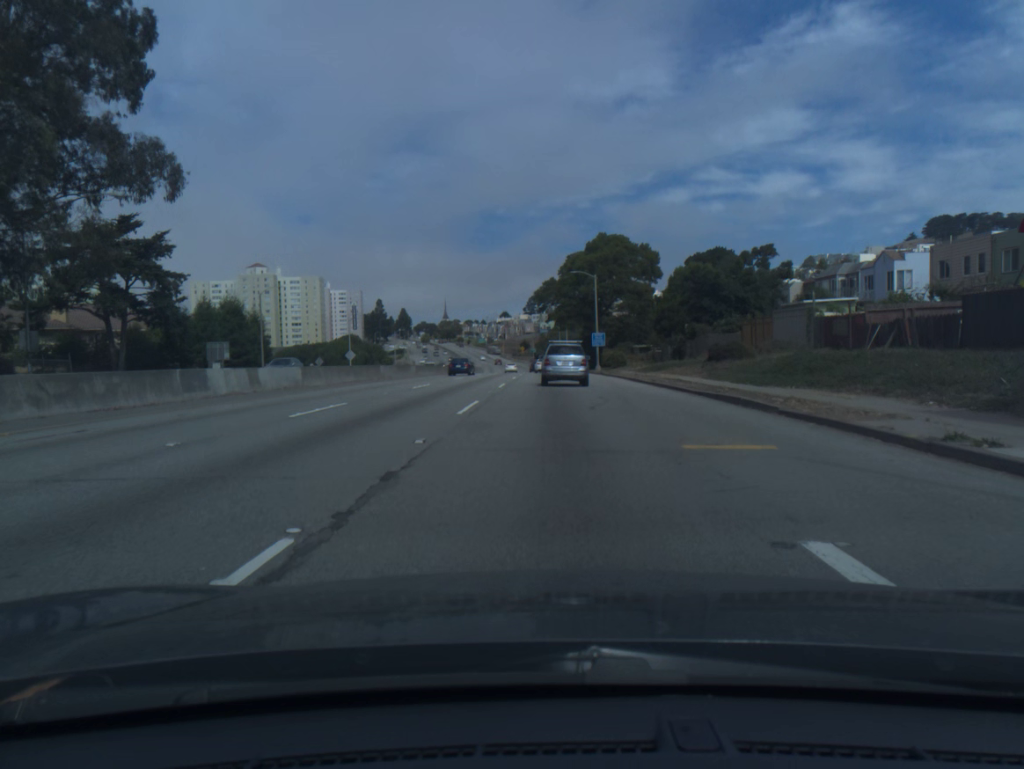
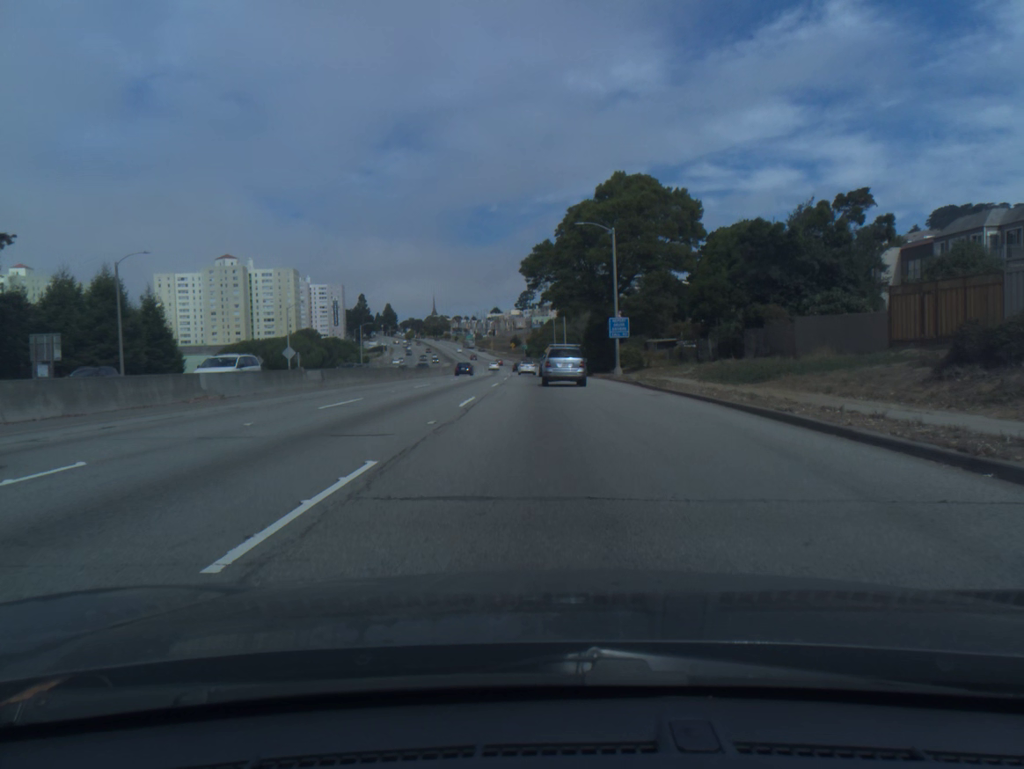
(+0.2, +25.8) m; +1°
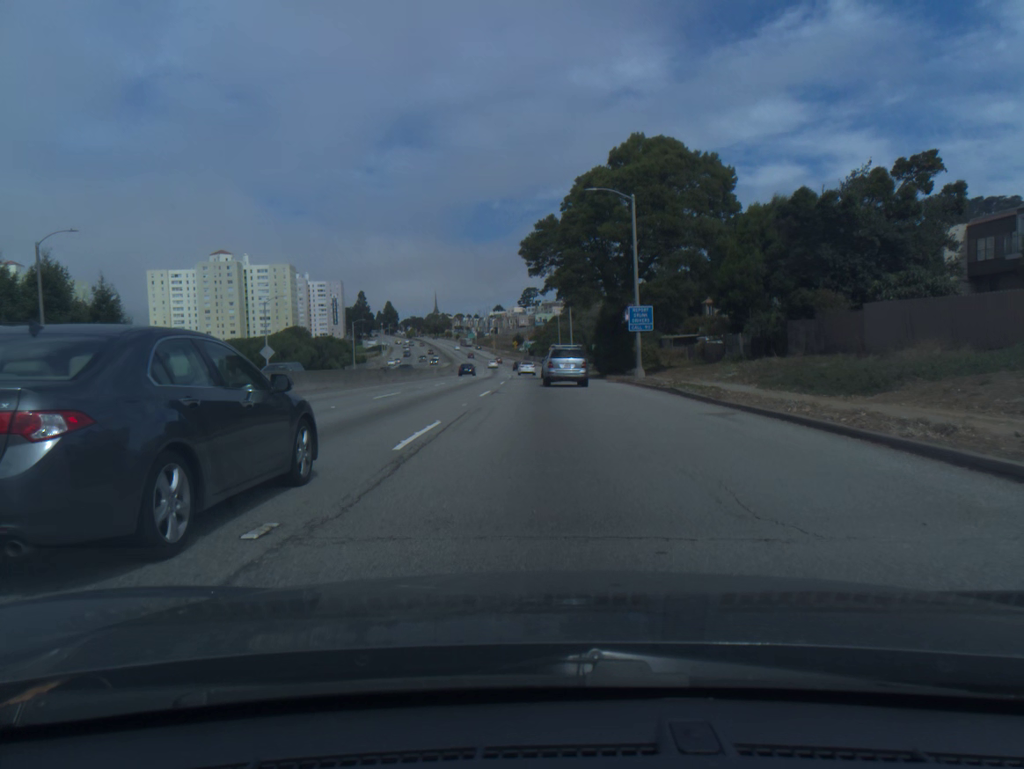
(0.0, +8.8) m; 0°
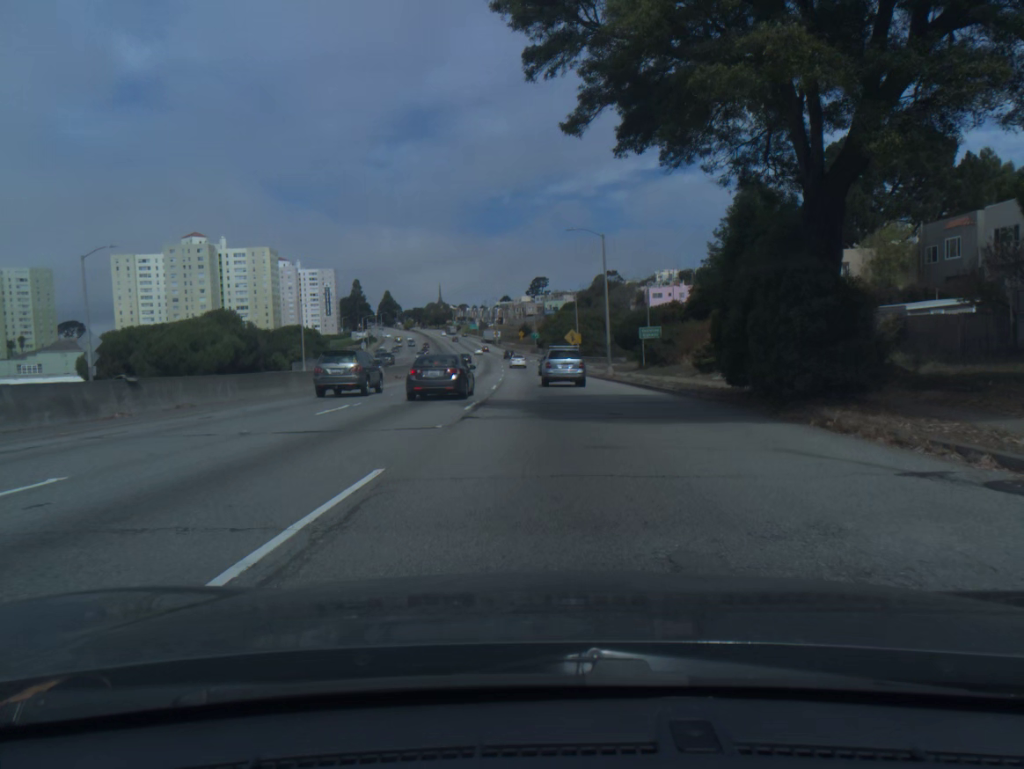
(-0.3, +36.2) m; -1°
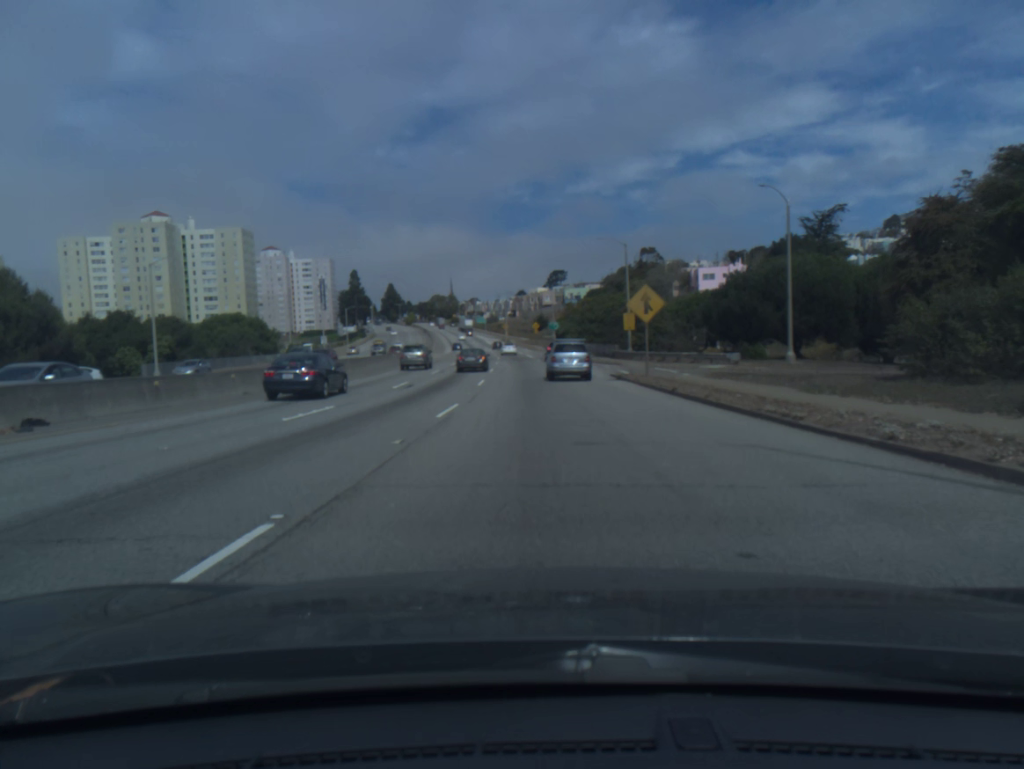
(-0.5, +46.5) m; -1°
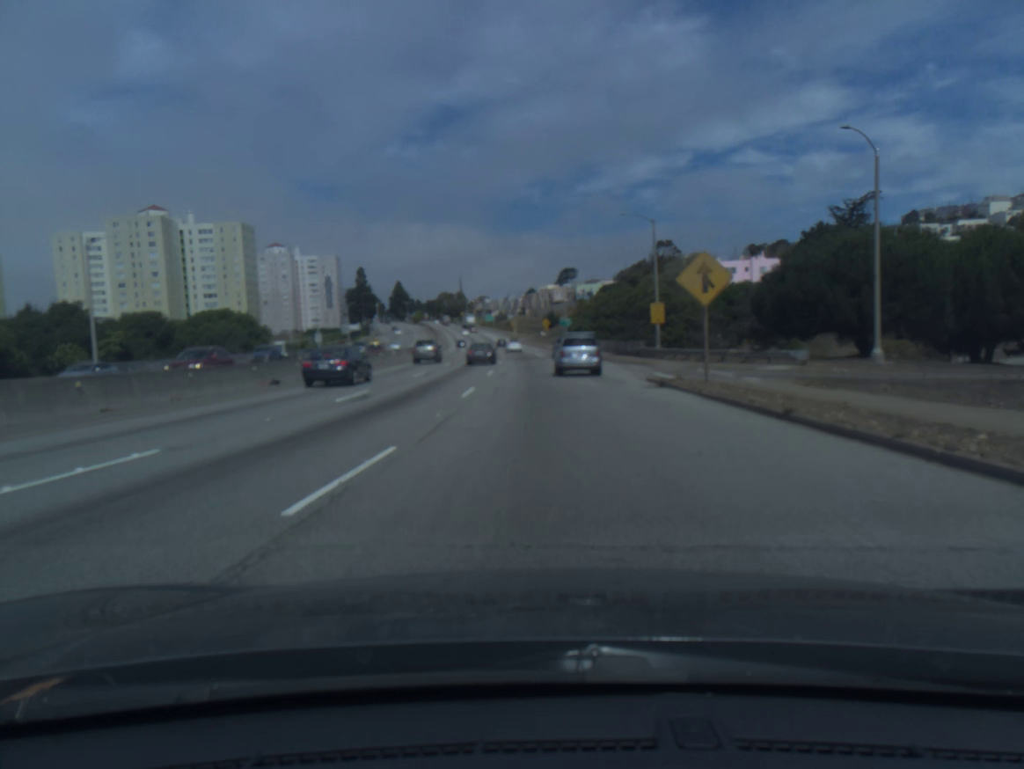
(-0.1, +10.2) m; -1°
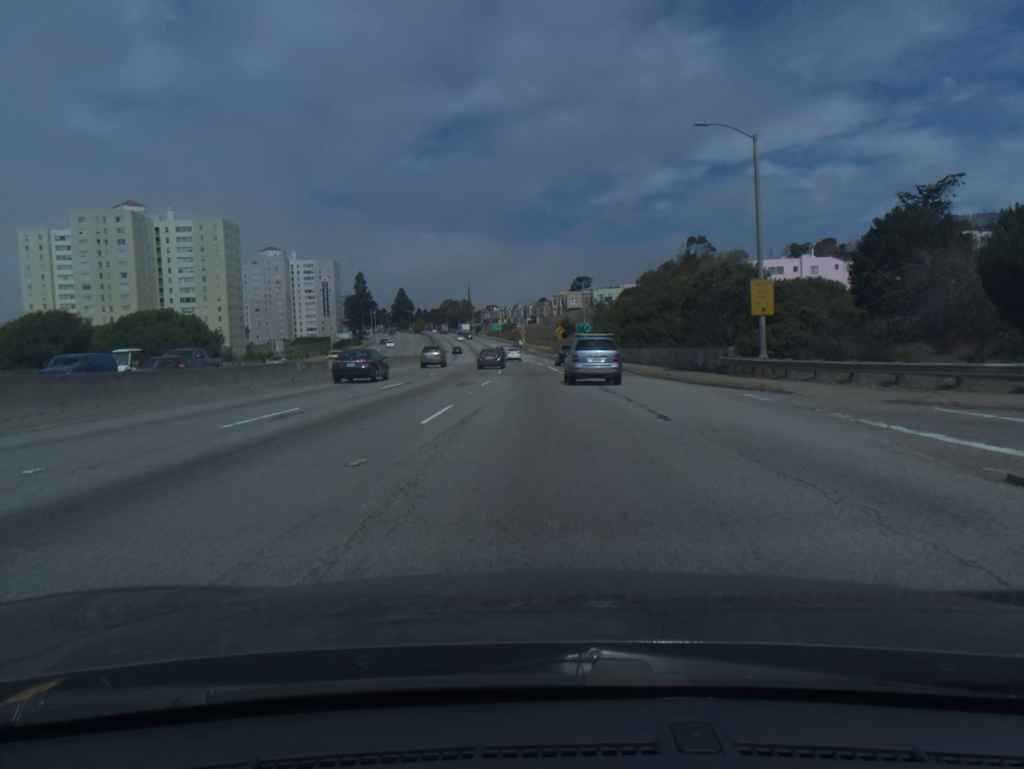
(-0.2, +22.0) m; -1°
